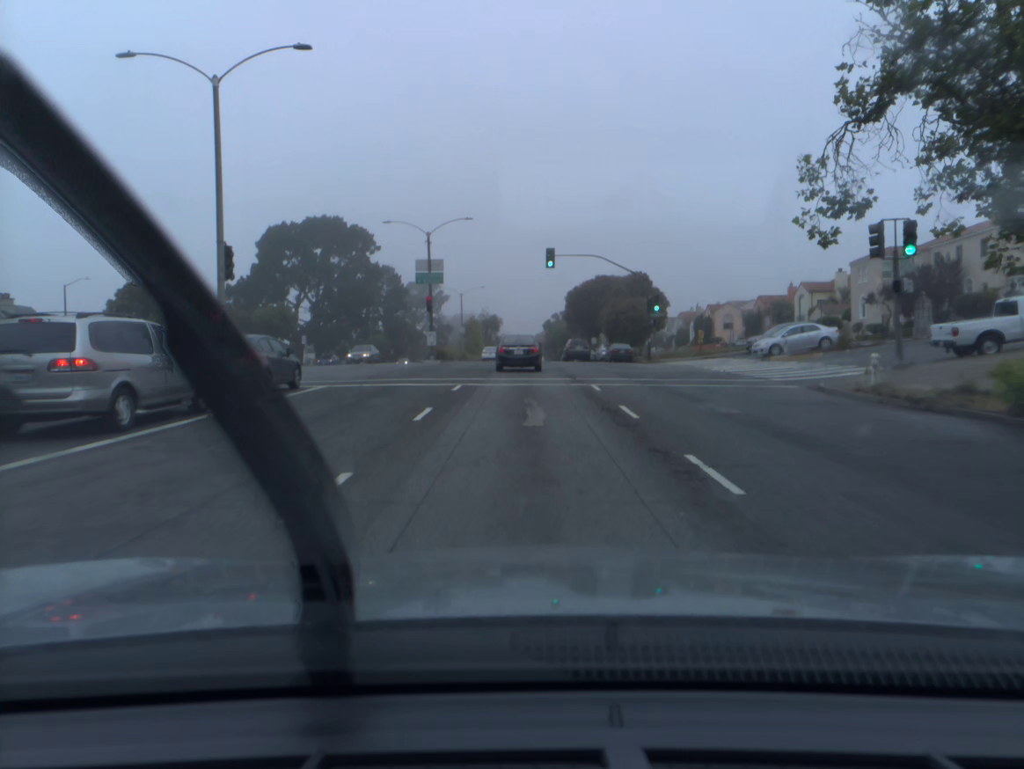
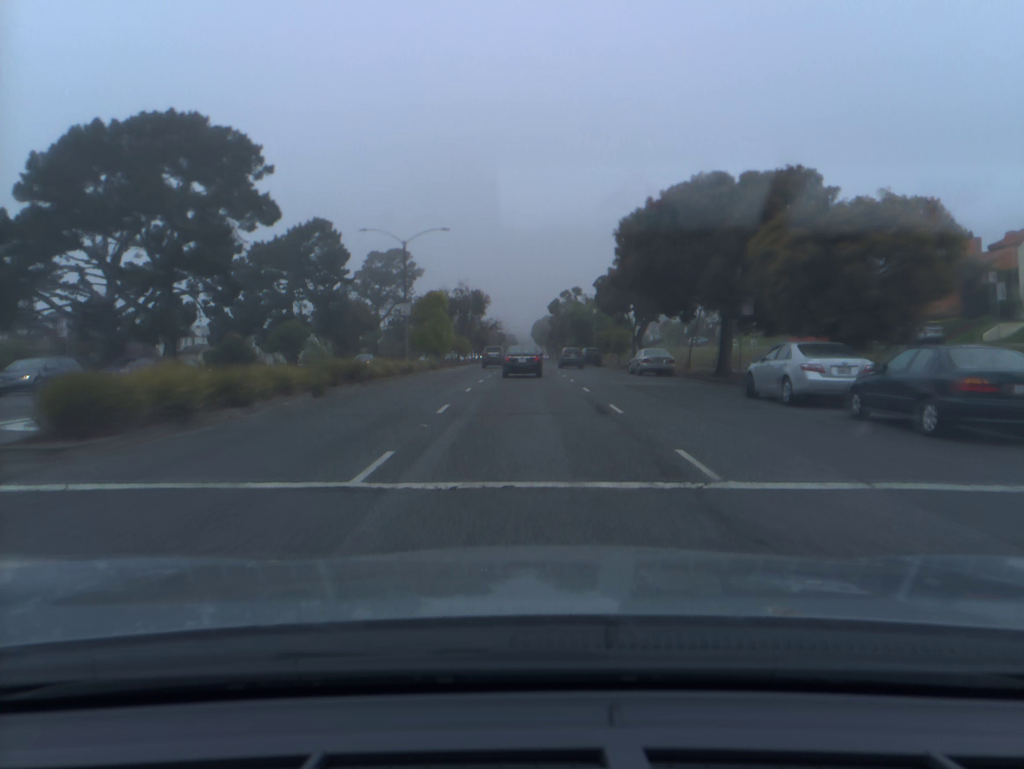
(-0.1, +44.2) m; 0°
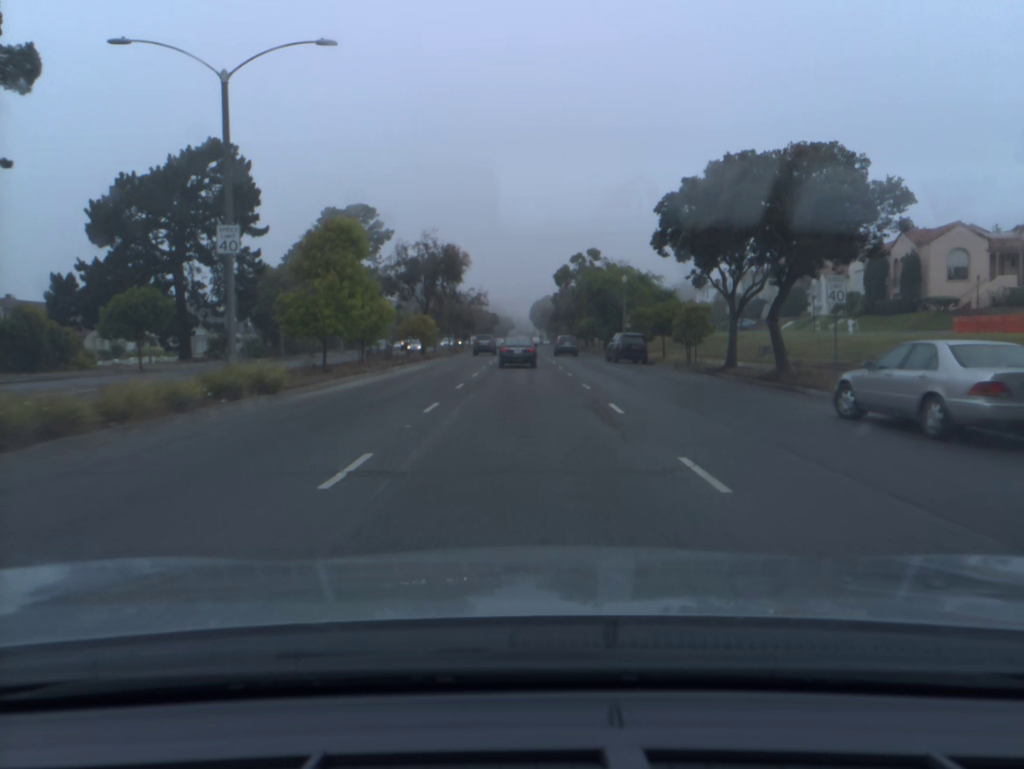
(0.0, +29.8) m; 0°
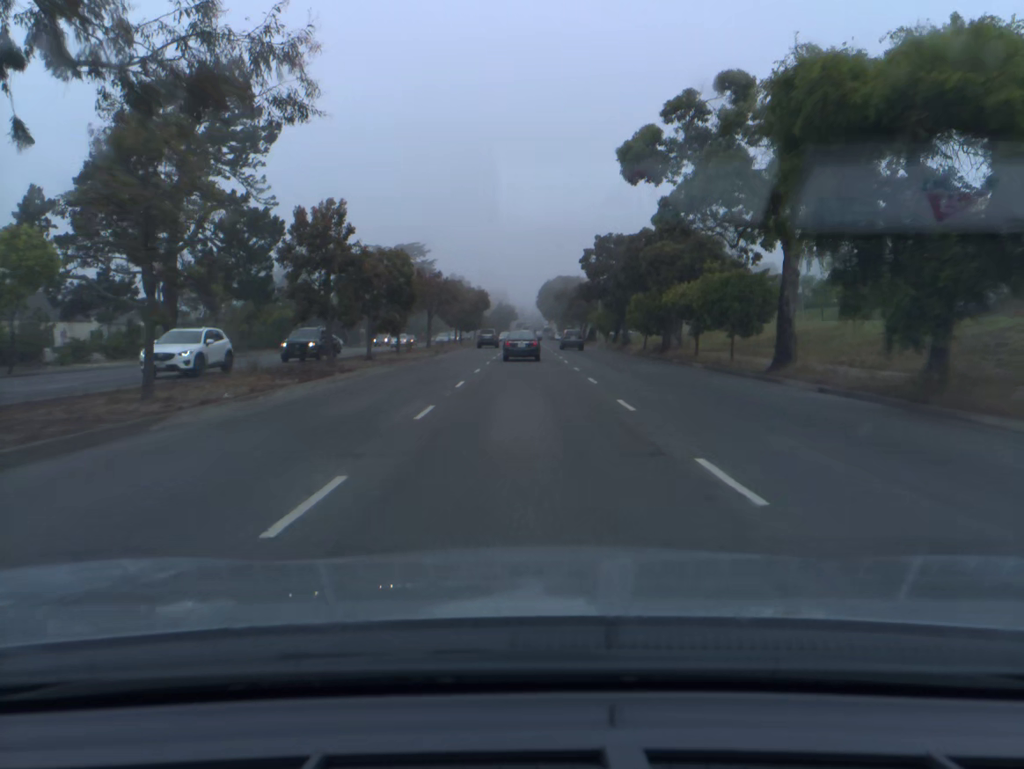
(-0.2, +52.5) m; 0°
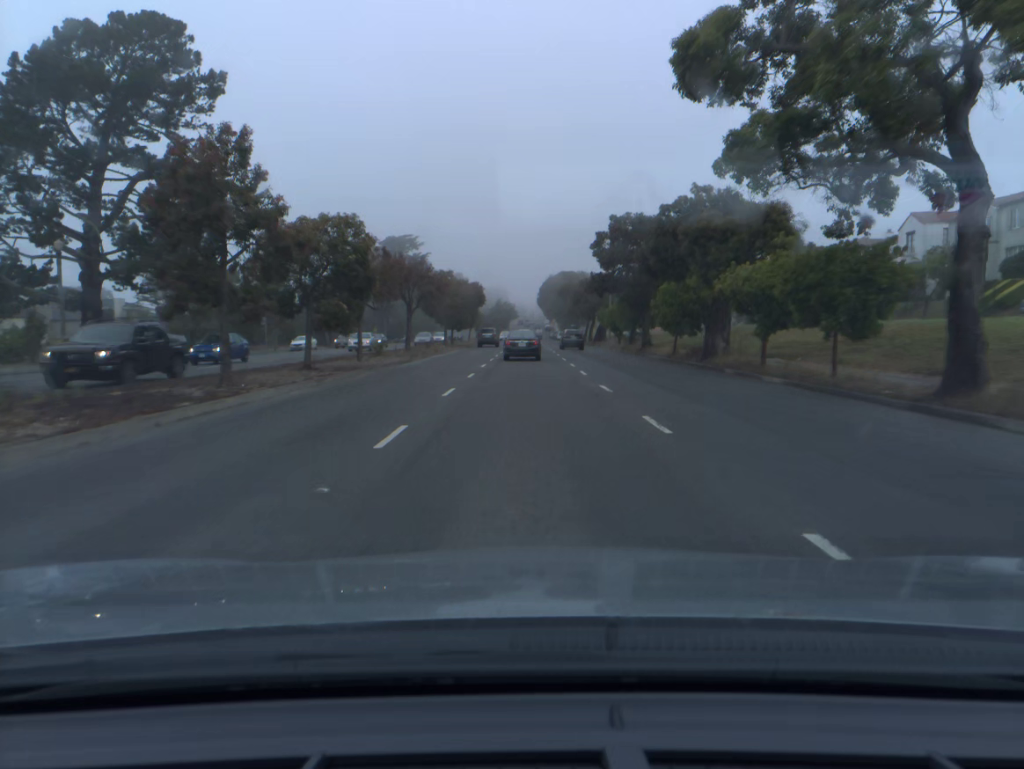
(0.0, +10.6) m; 0°
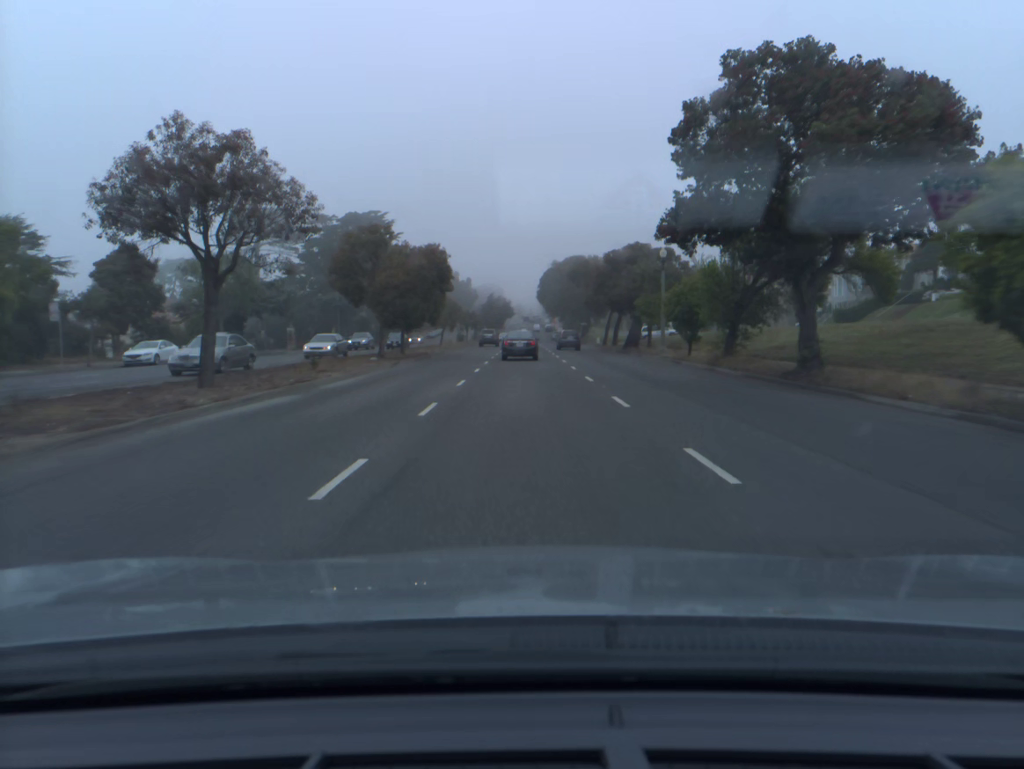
(0.0, +31.9) m; 0°
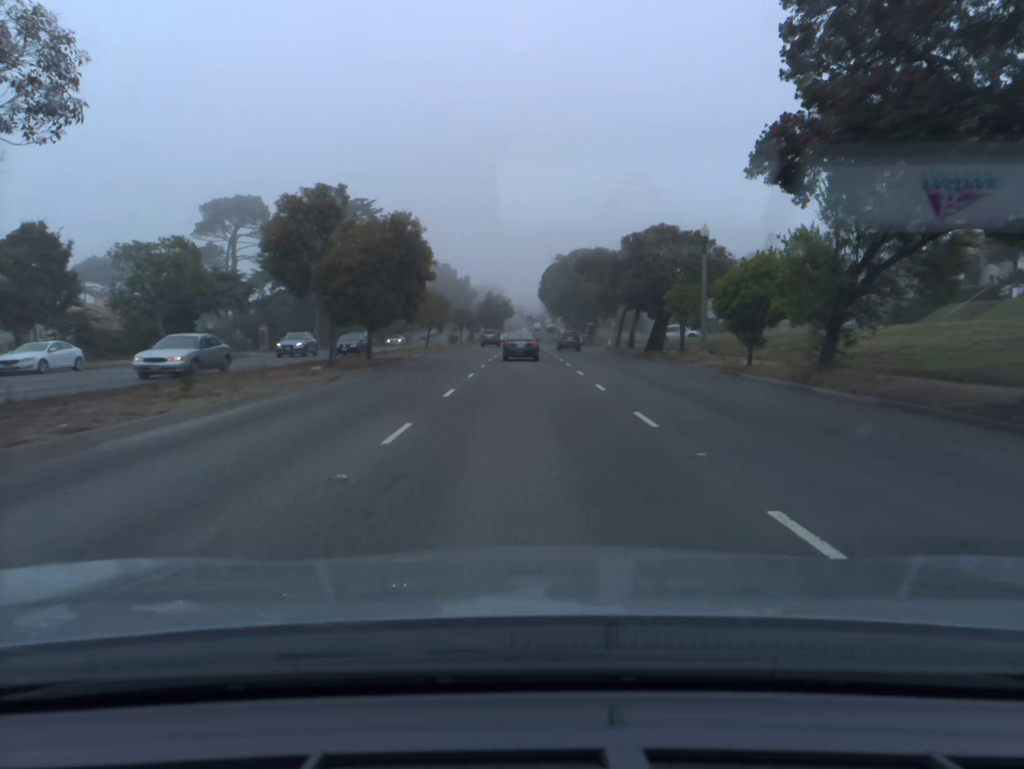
(0.0, +10.6) m; 0°
